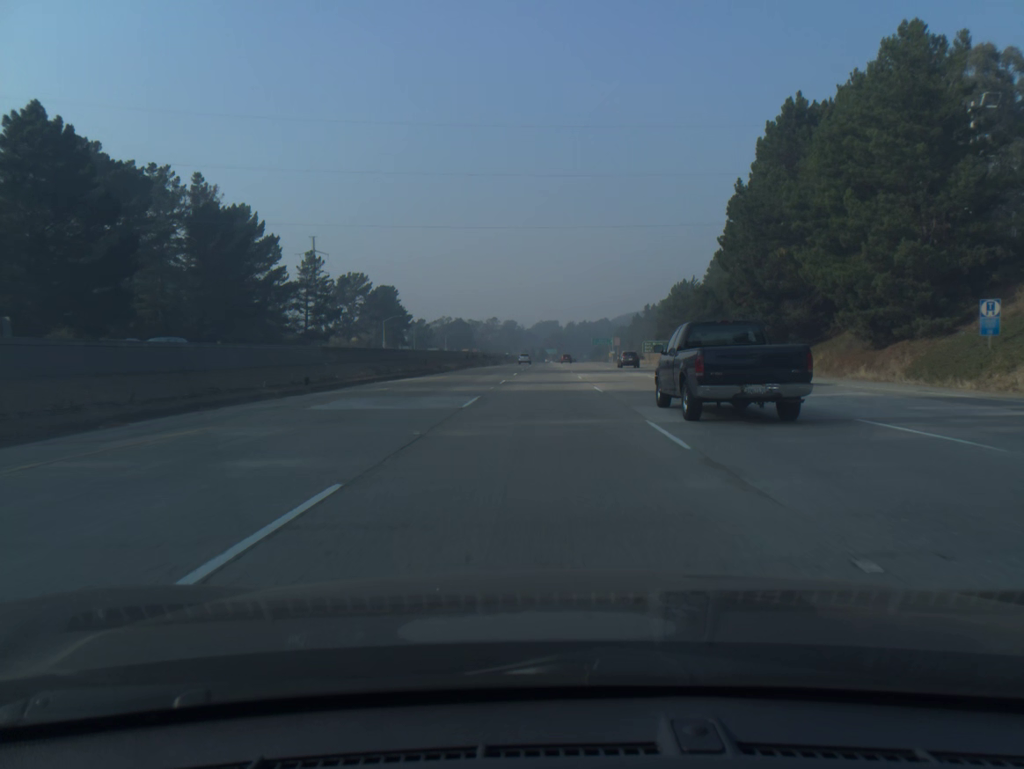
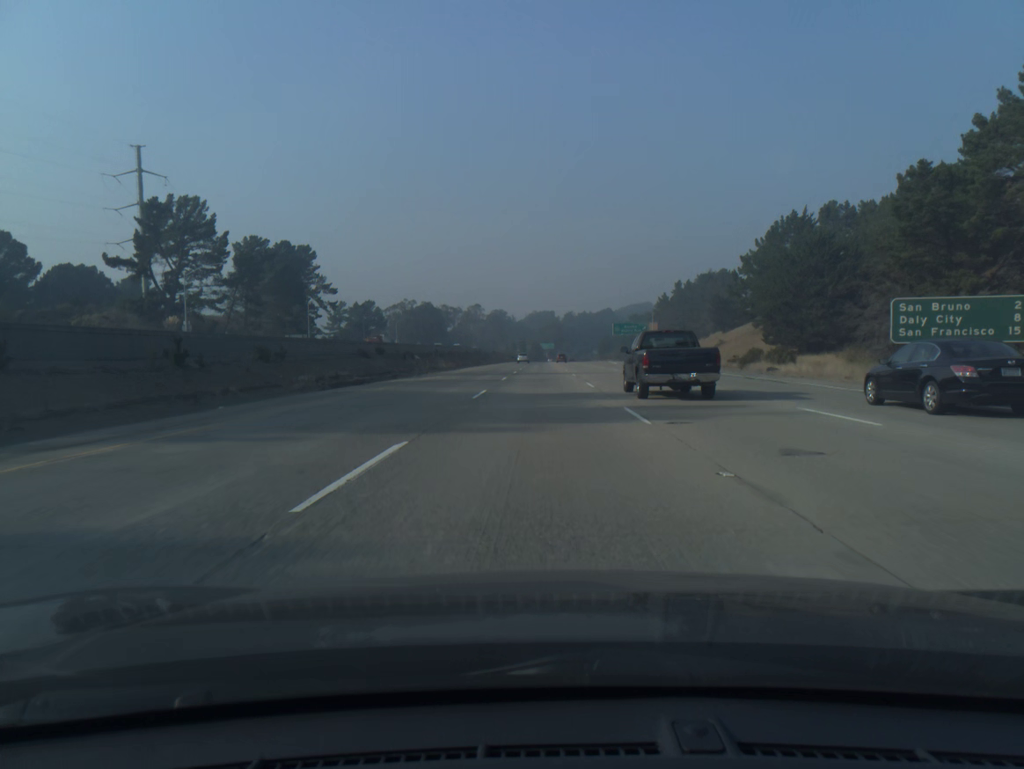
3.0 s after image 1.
(+0.4, +99.0) m; 0°
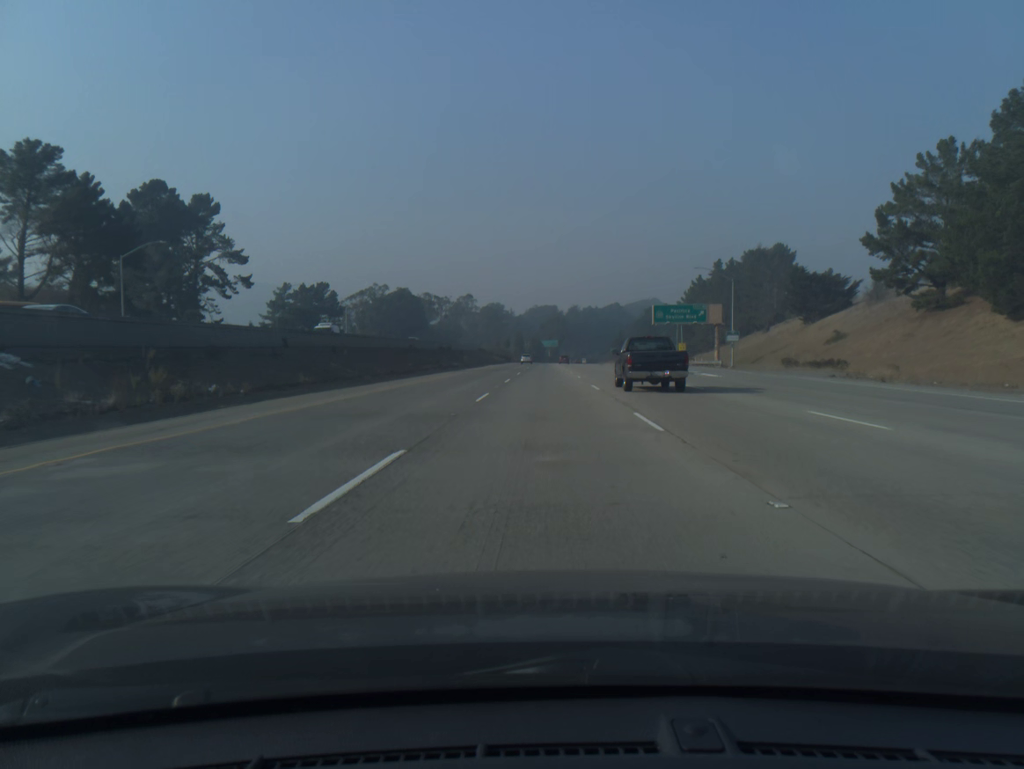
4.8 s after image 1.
(-0.1, +59.3) m; 0°
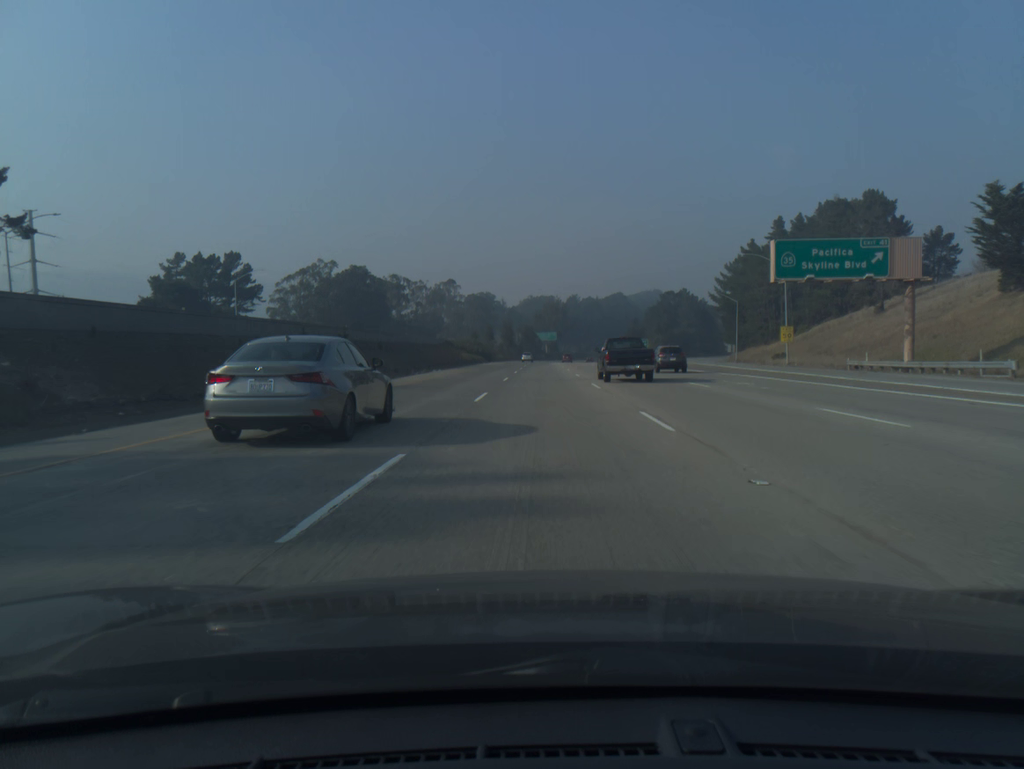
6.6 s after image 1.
(+0.2, +59.2) m; 0°
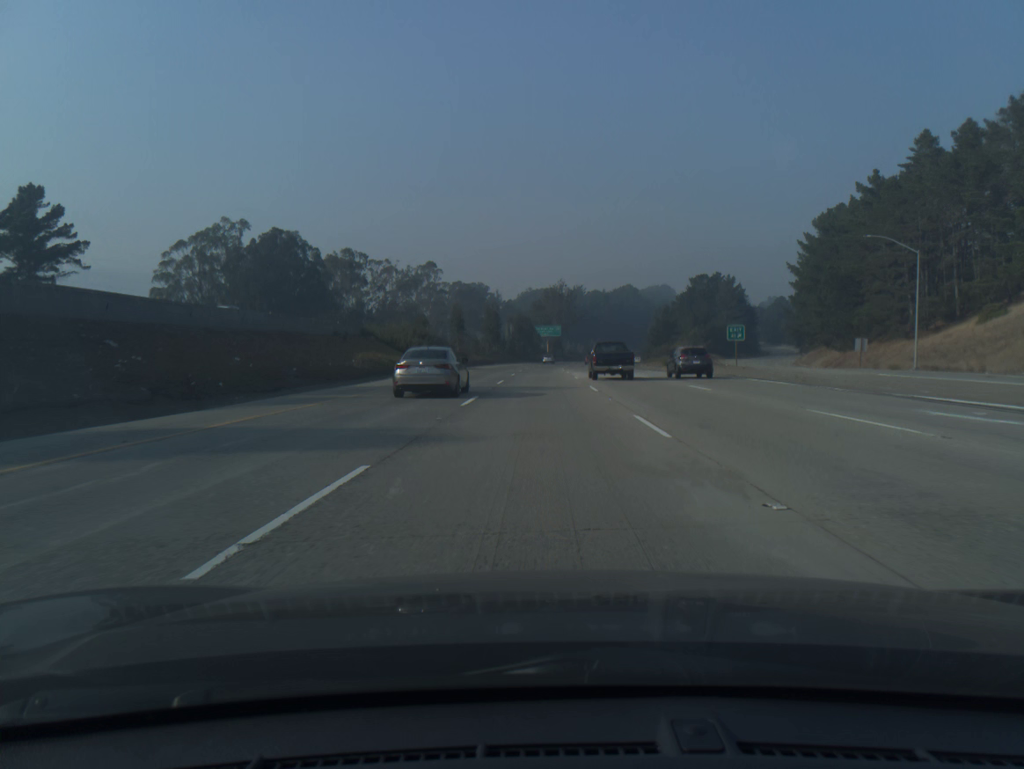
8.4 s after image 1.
(+0.1, +59.3) m; 0°
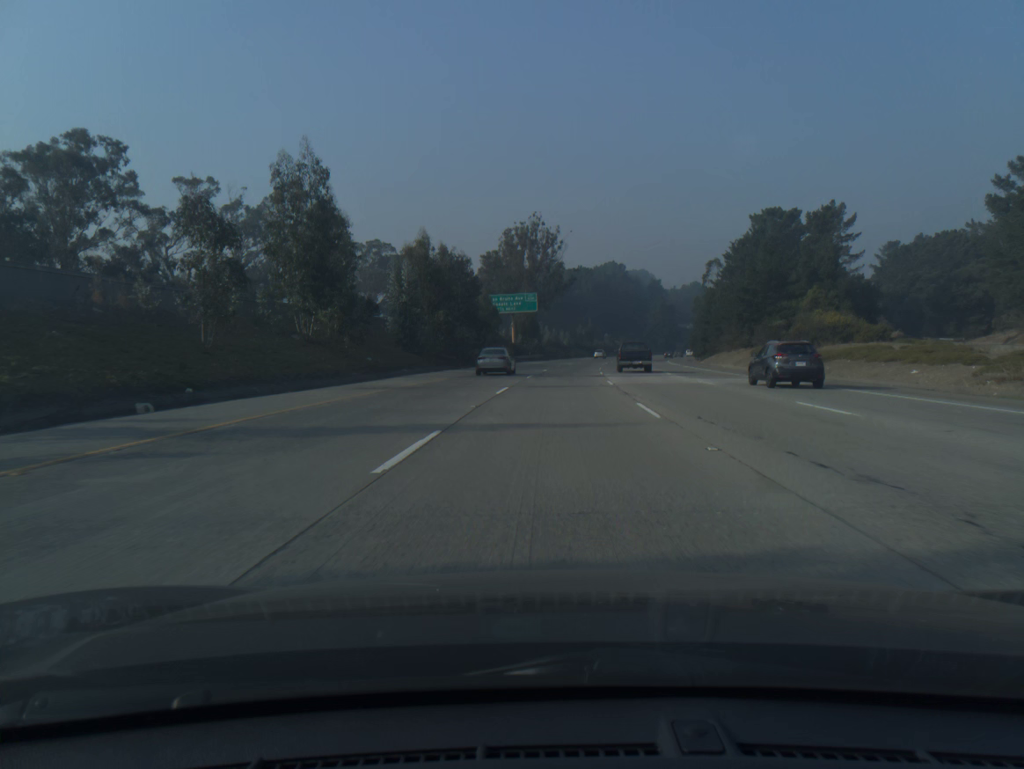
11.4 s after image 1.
(+0.4, +98.7) m; +2°
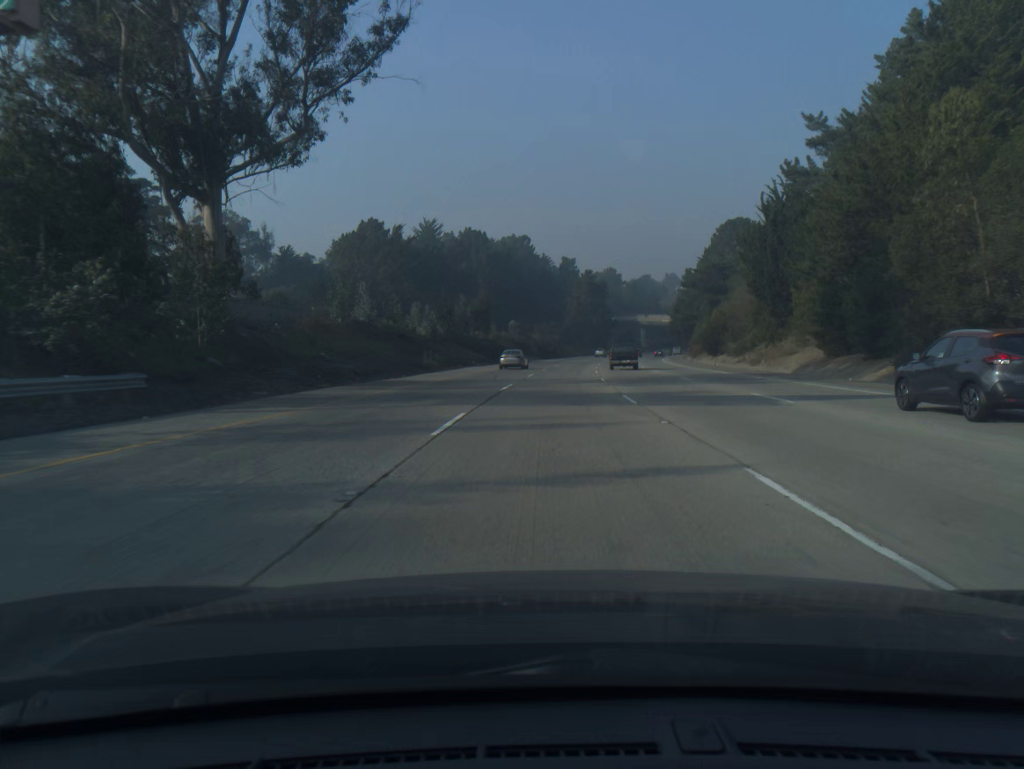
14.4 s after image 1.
(+6.4, +98.5) m; +7°
